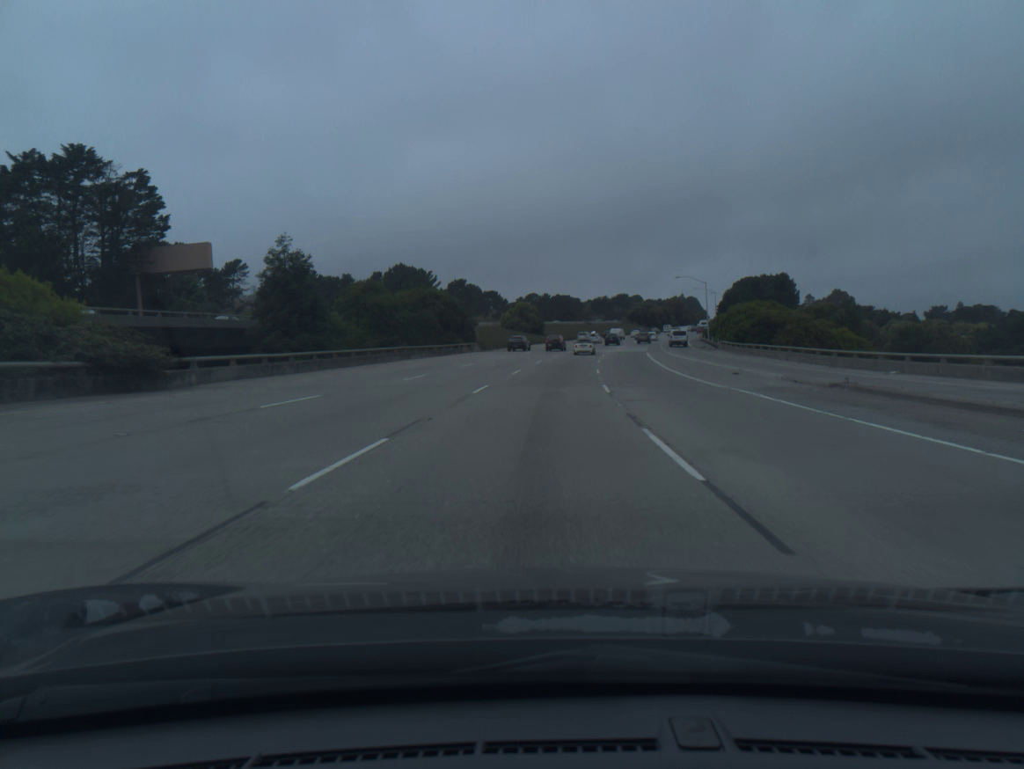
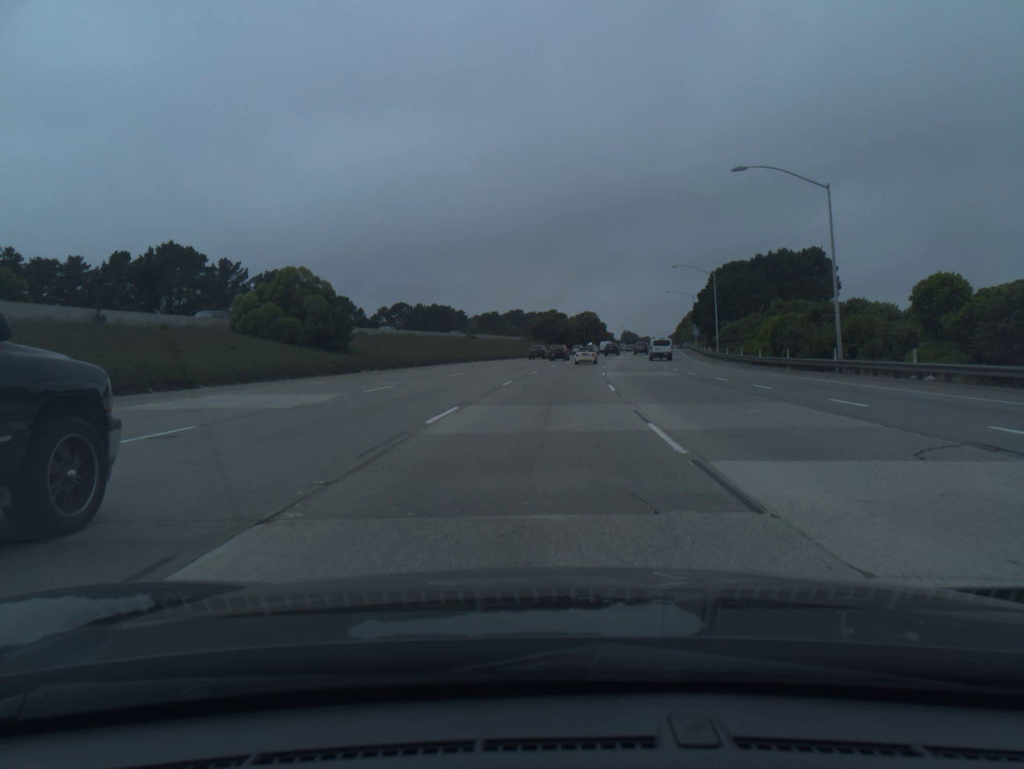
(+5.7, +84.8) m; +8°
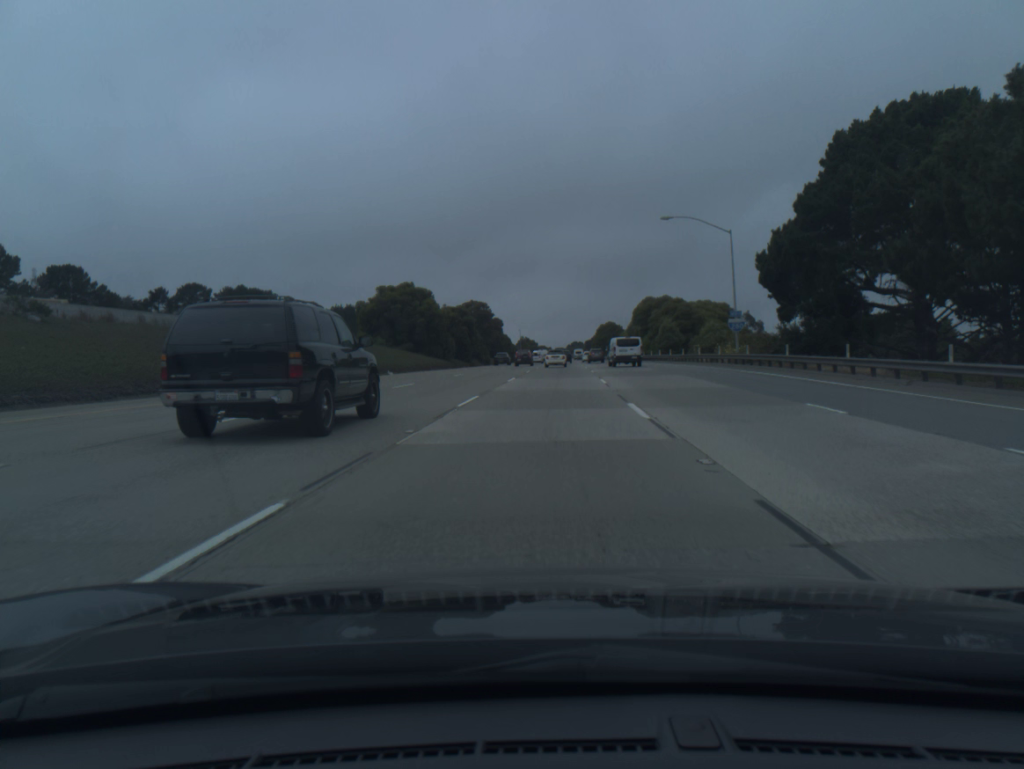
(+5.9, +82.9) m; +8°
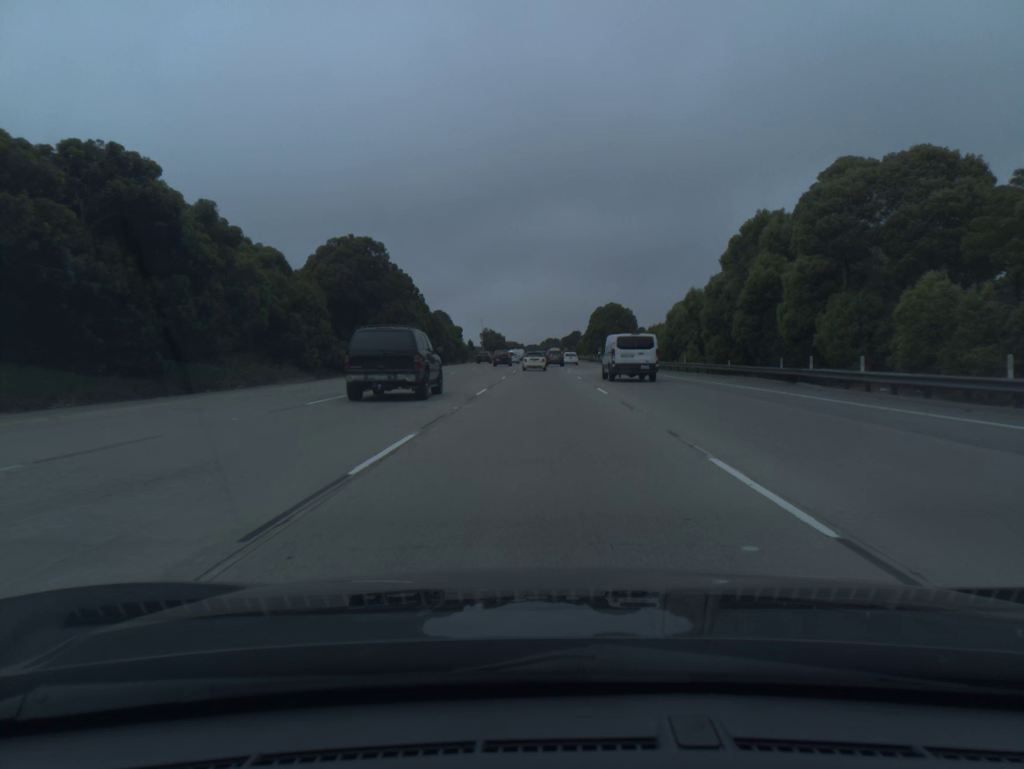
(+2.2, +81.7) m; +2°
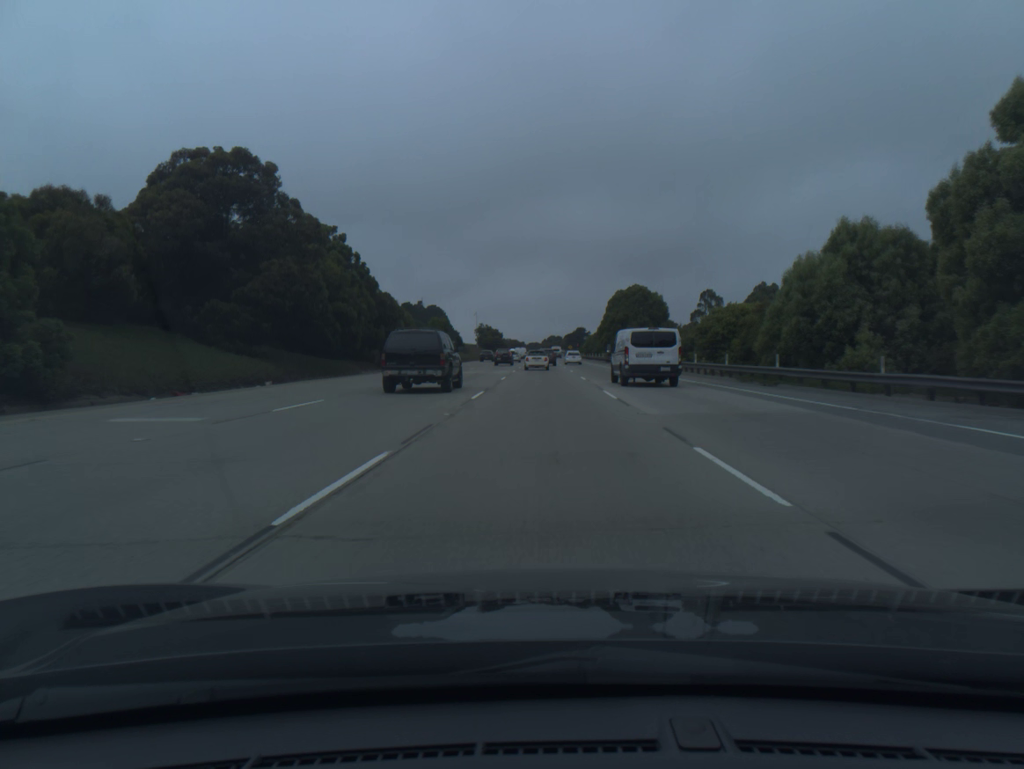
(0.0, +31.6) m; 0°
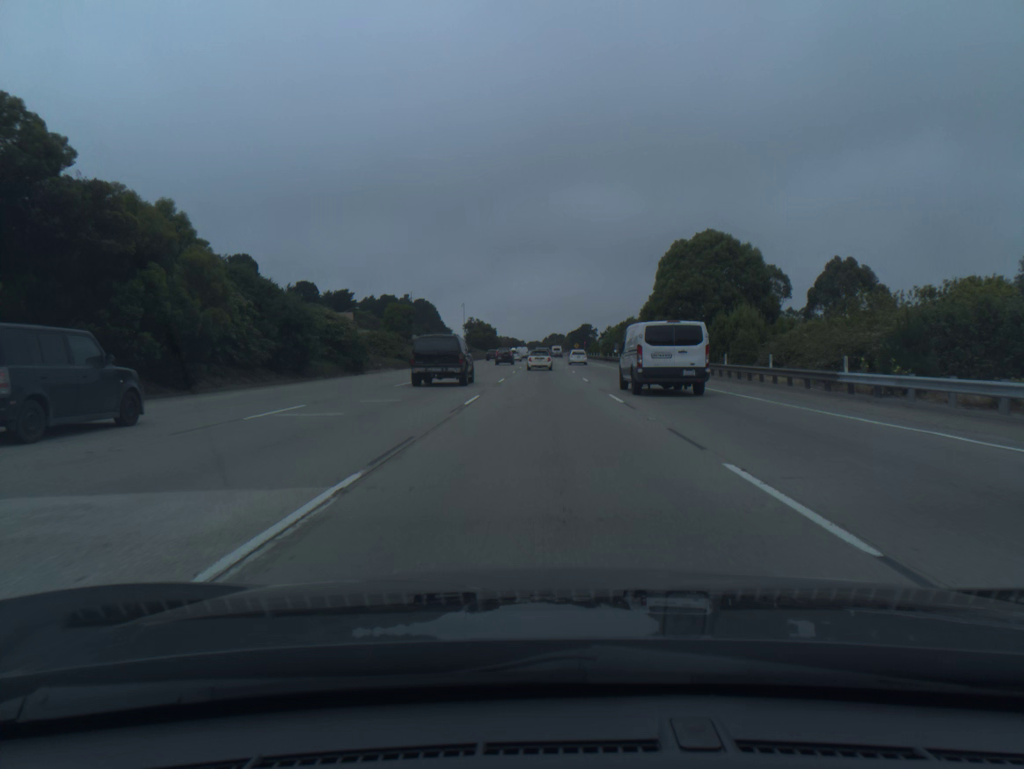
(-0.1, +45.6) m; 0°
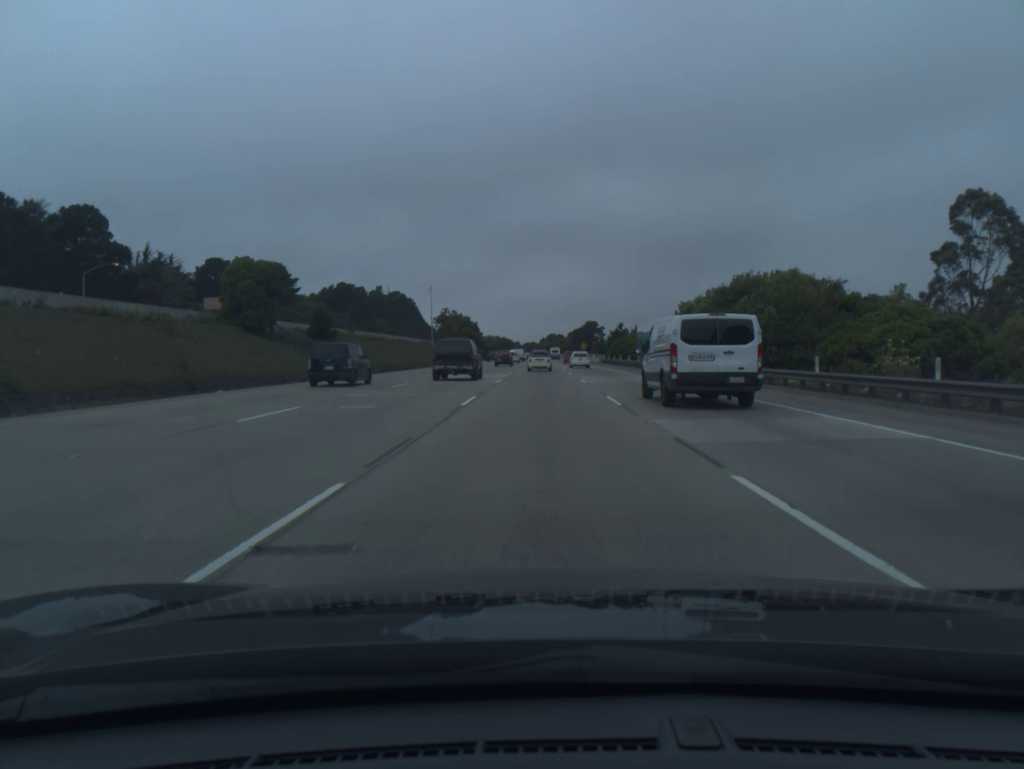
(+0.1, +58.9) m; 0°
